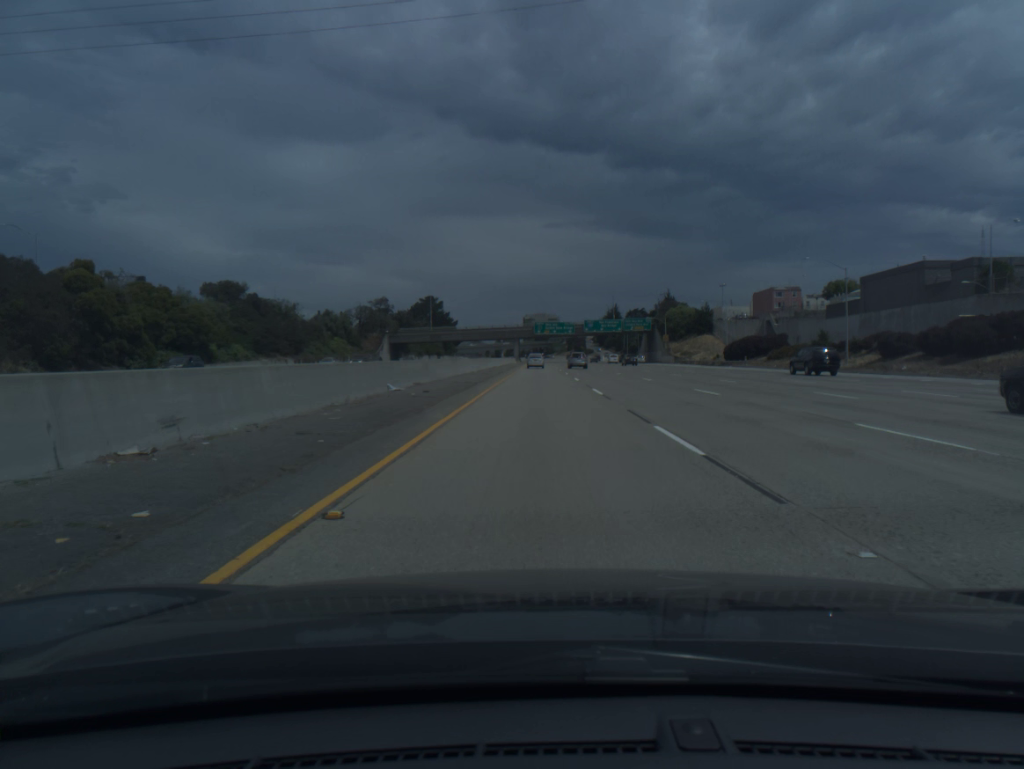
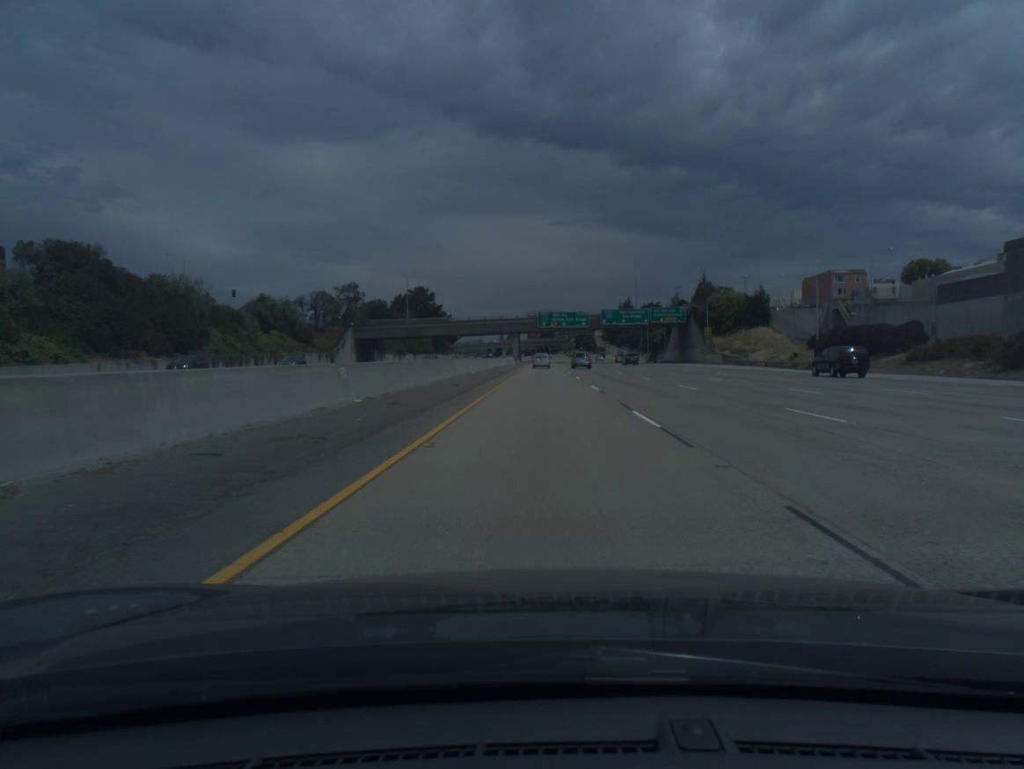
(-0.1, +39.0) m; 0°
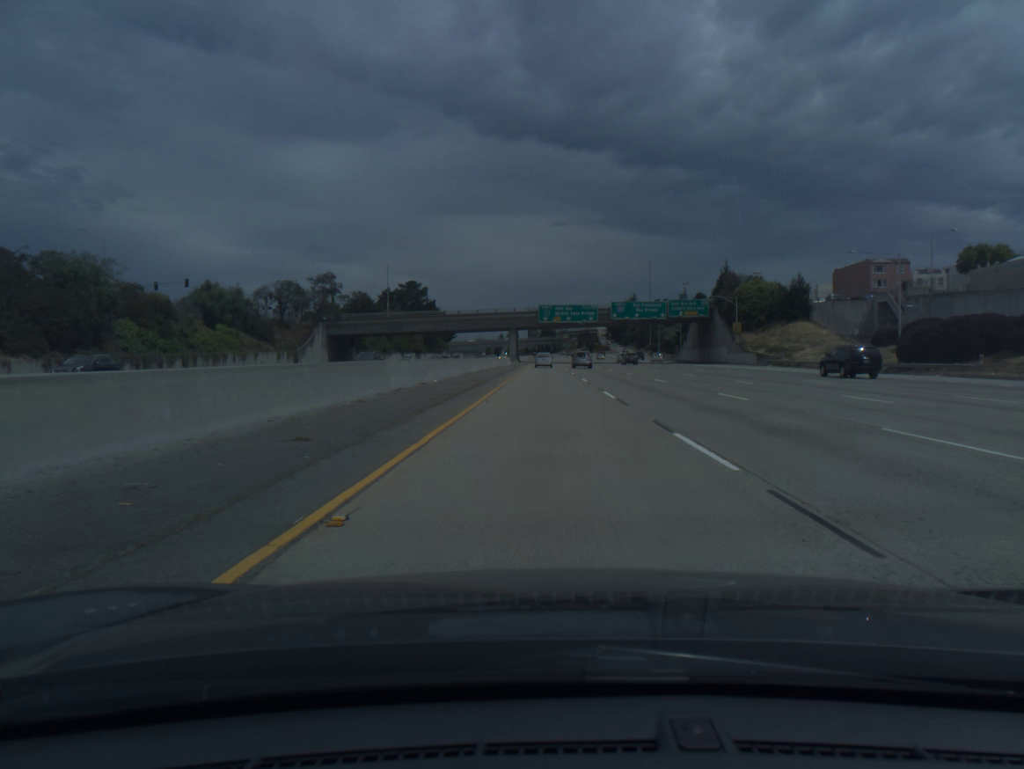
(0.0, +19.5) m; 0°
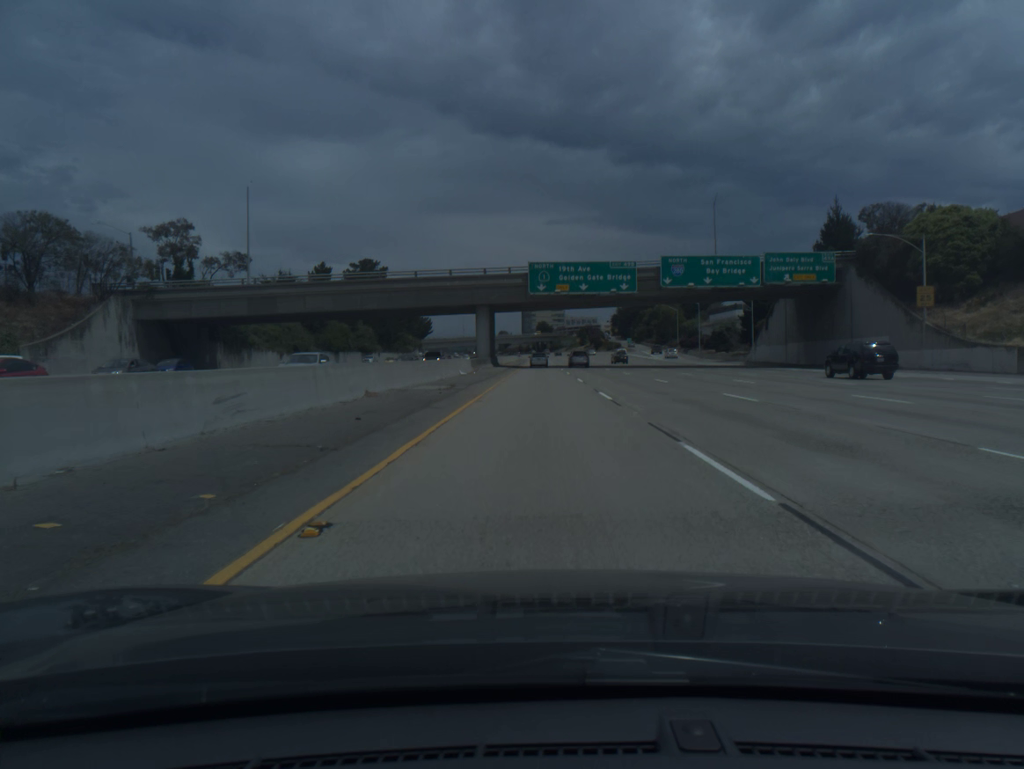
(+0.2, +58.5) m; 0°
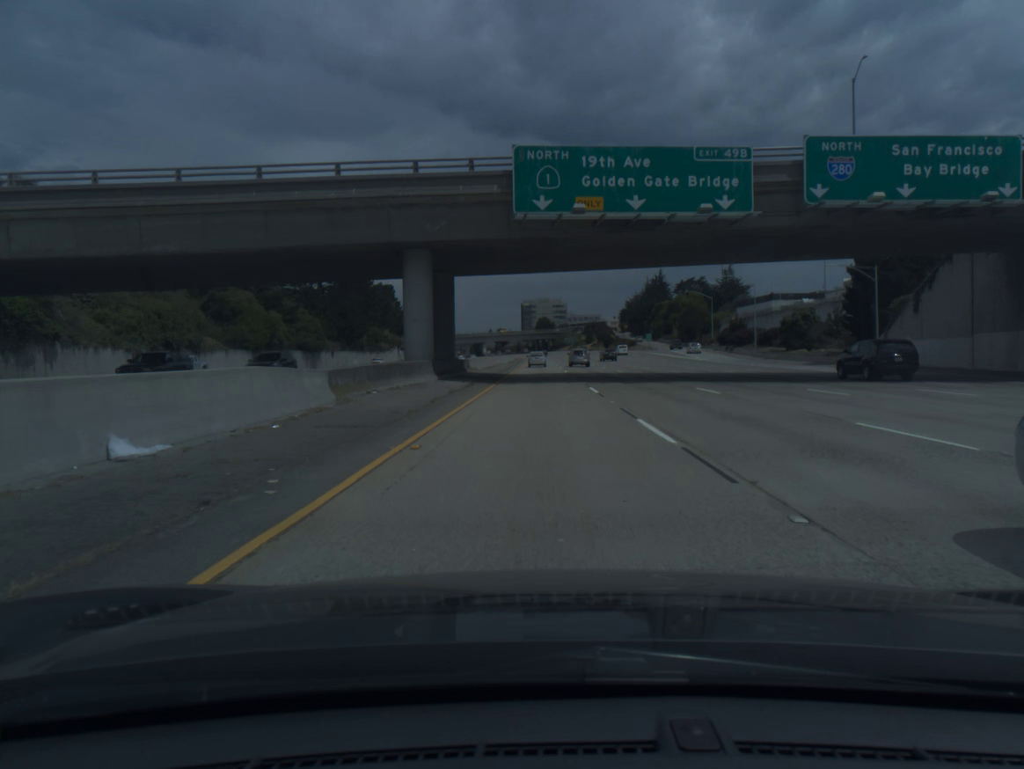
(-0.1, +39.1) m; 0°
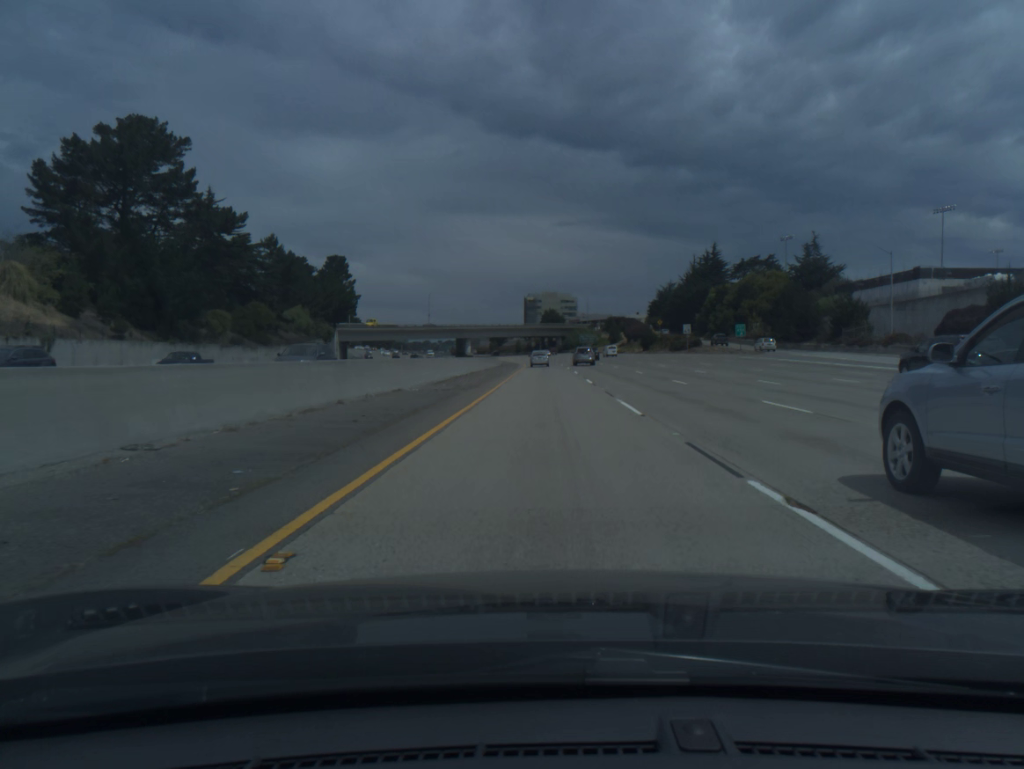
(-0.2, +78.2) m; 0°
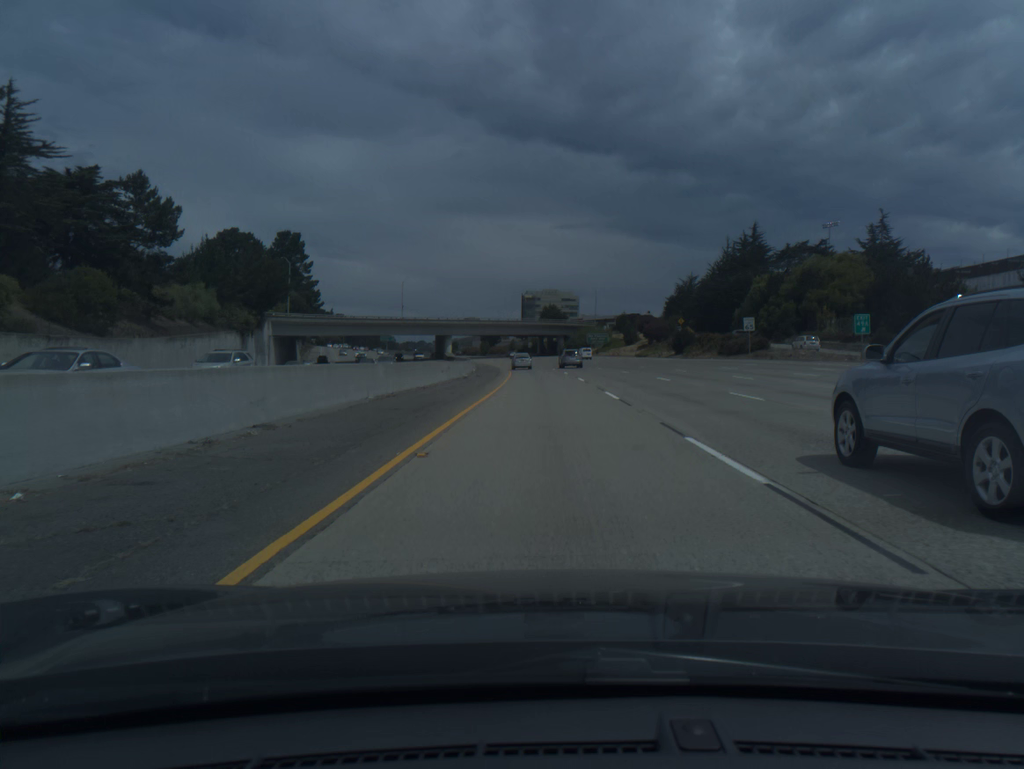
(0.0, +39.0) m; 0°
